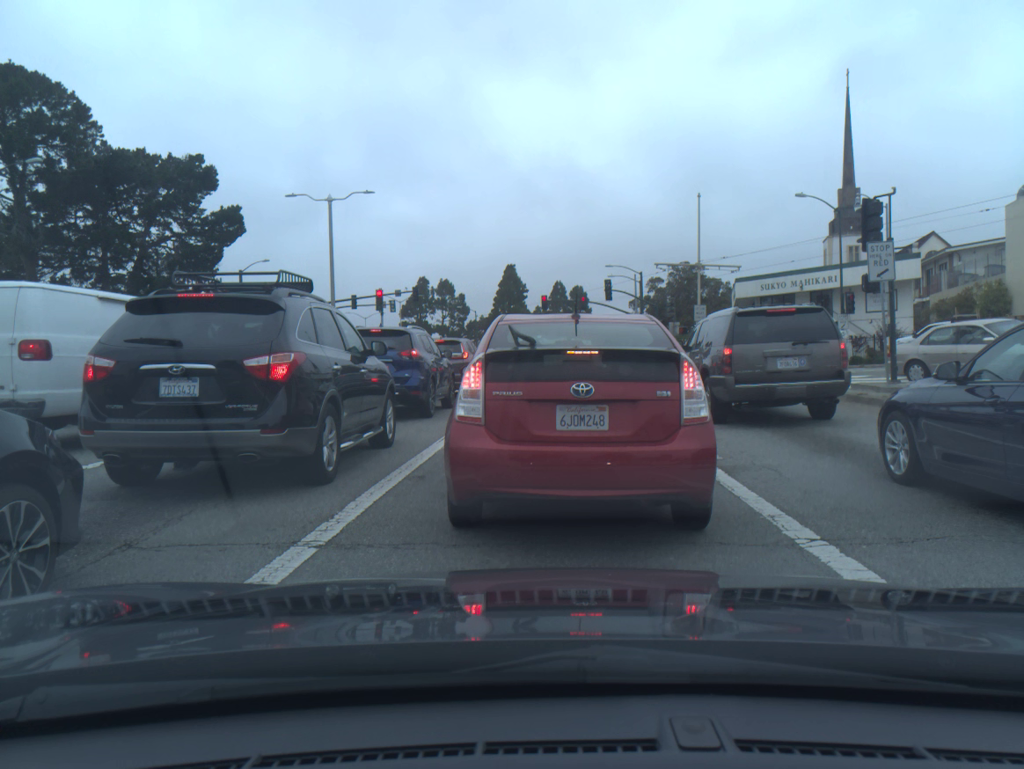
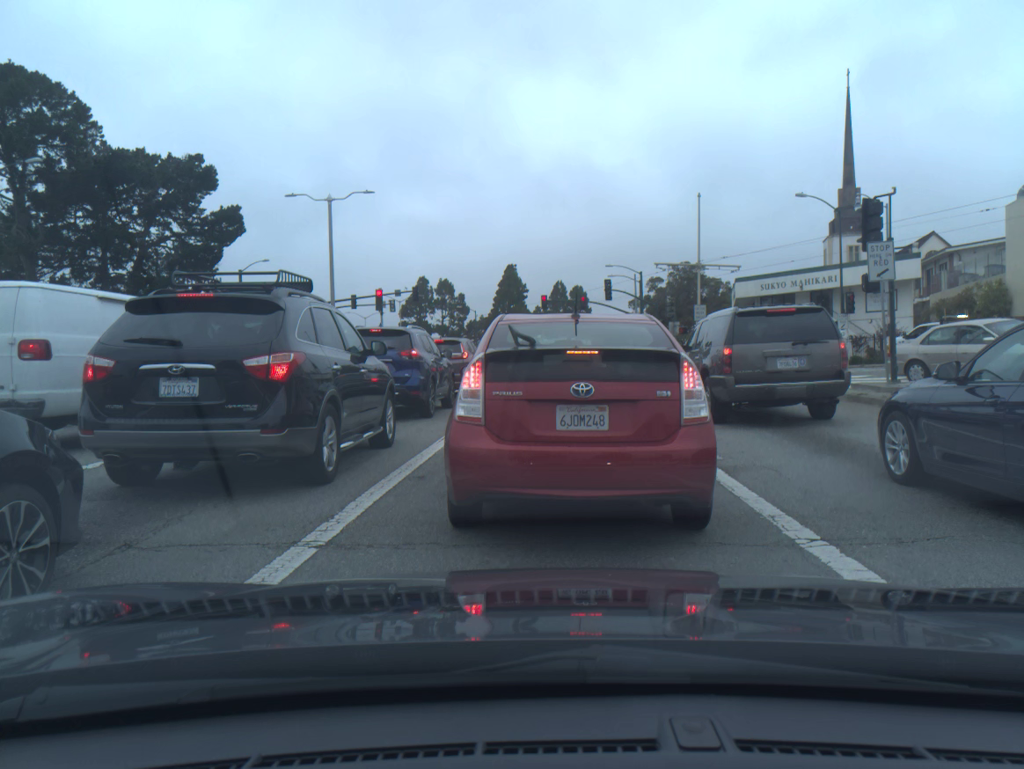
(0.0, 0.0) m; 0°
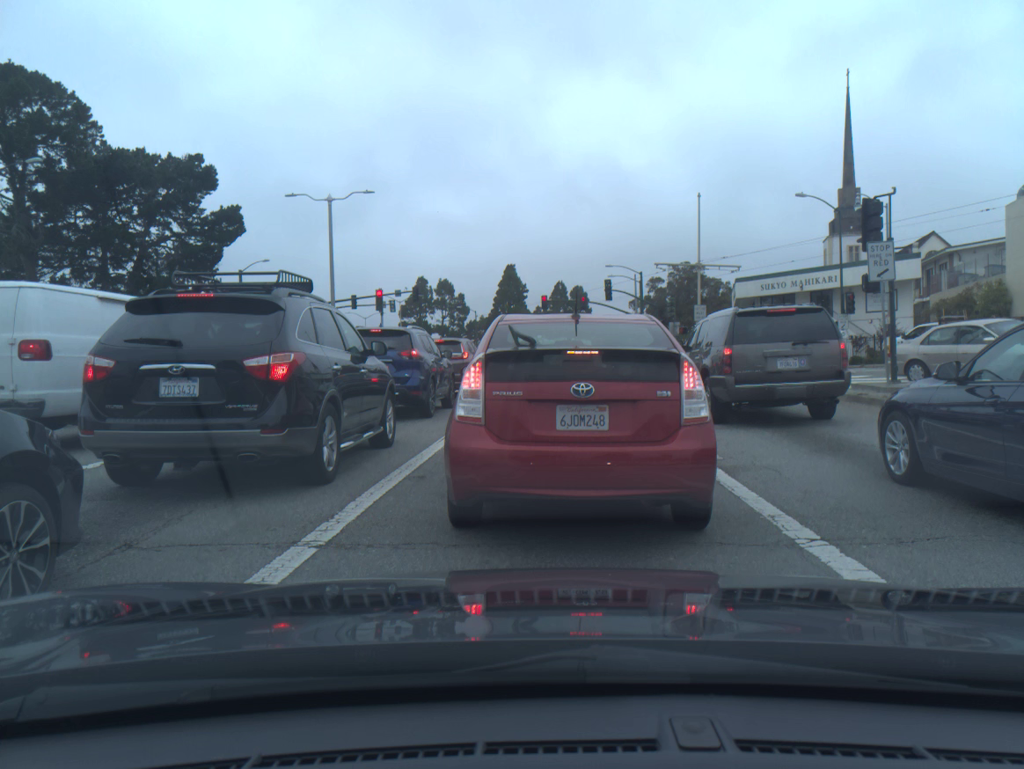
(0.0, 0.0) m; 0°
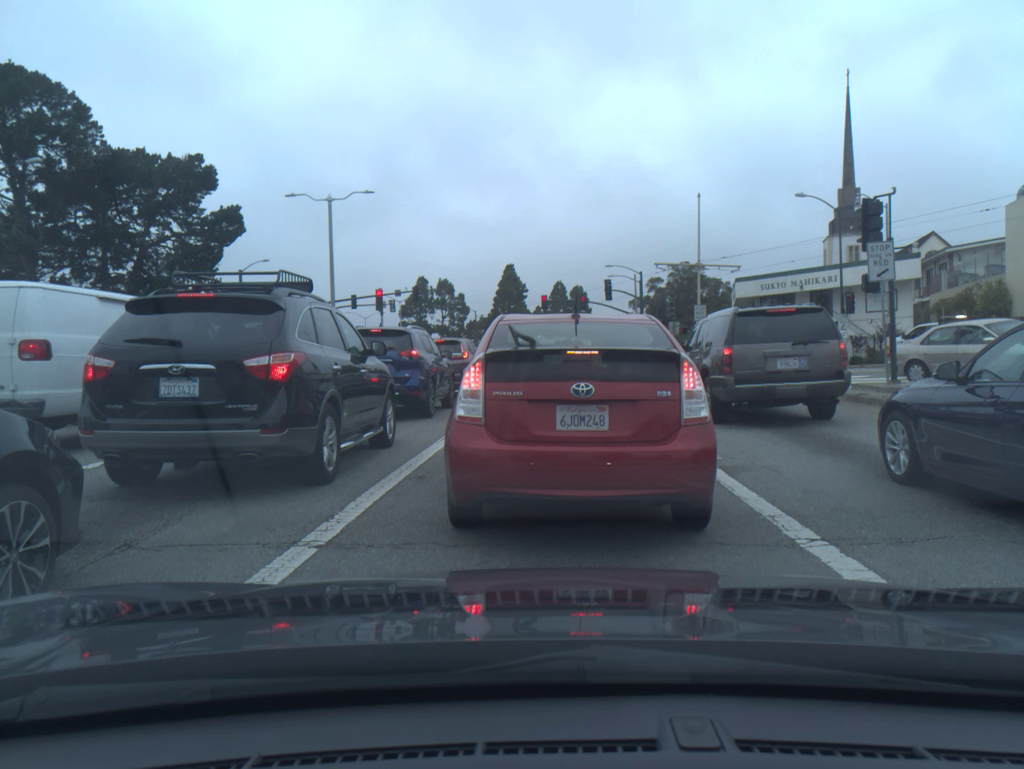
(0.0, 0.0) m; 0°
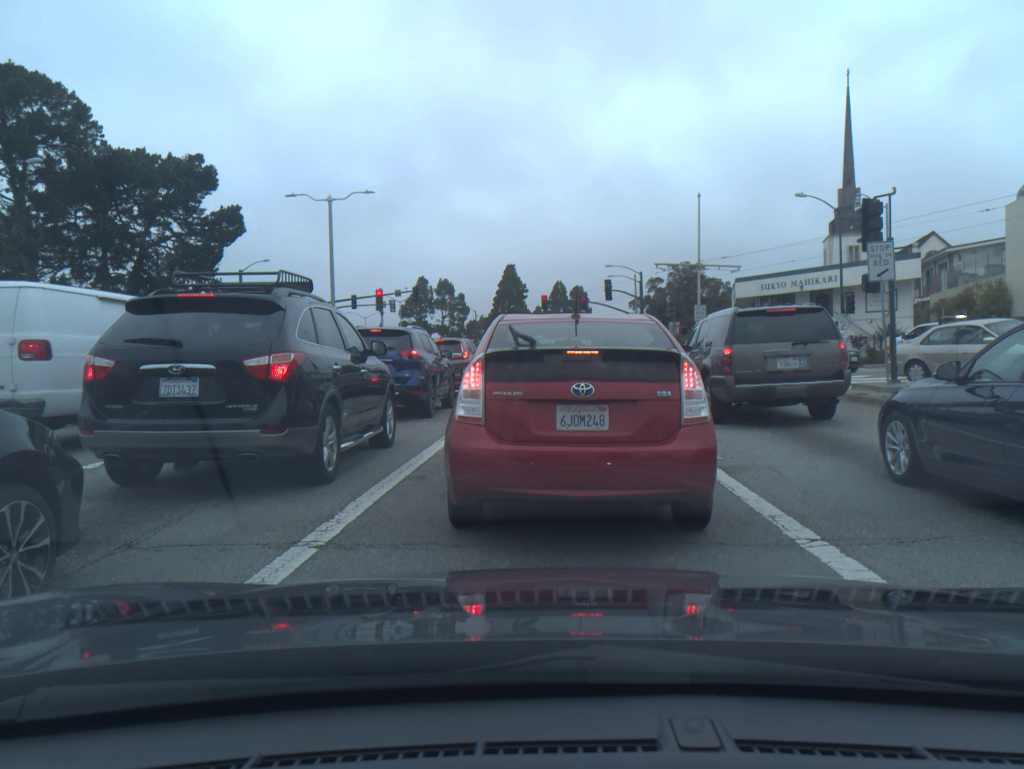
(0.0, 0.0) m; 0°
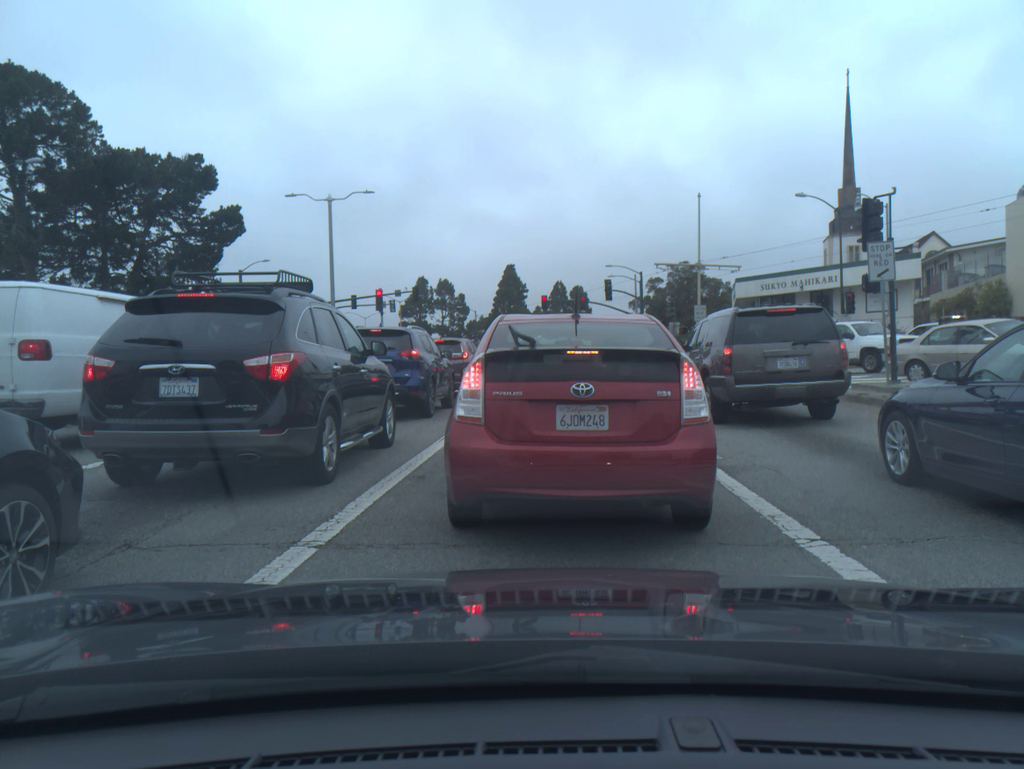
(0.0, 0.0) m; 0°
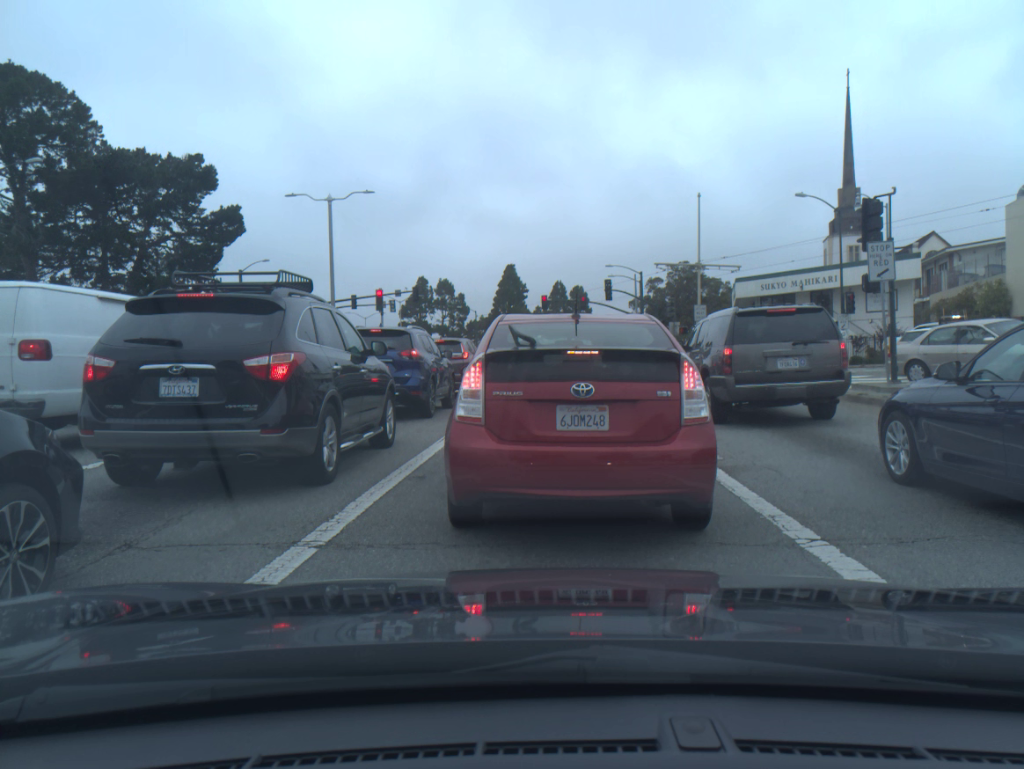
(0.0, 0.0) m; 0°
